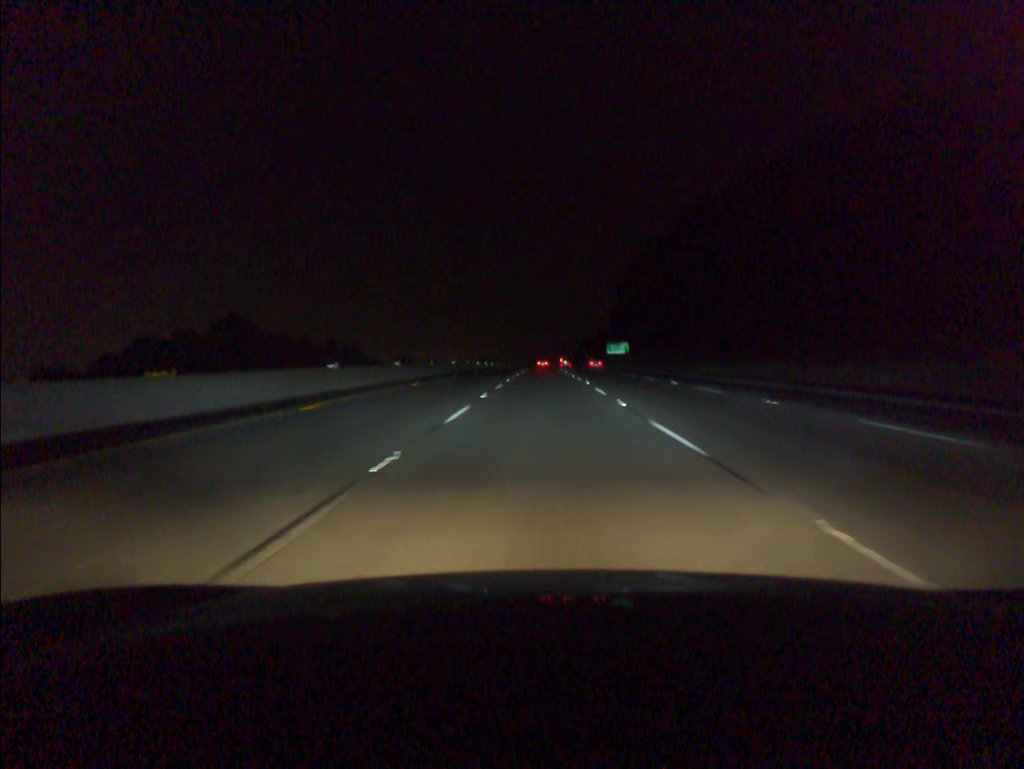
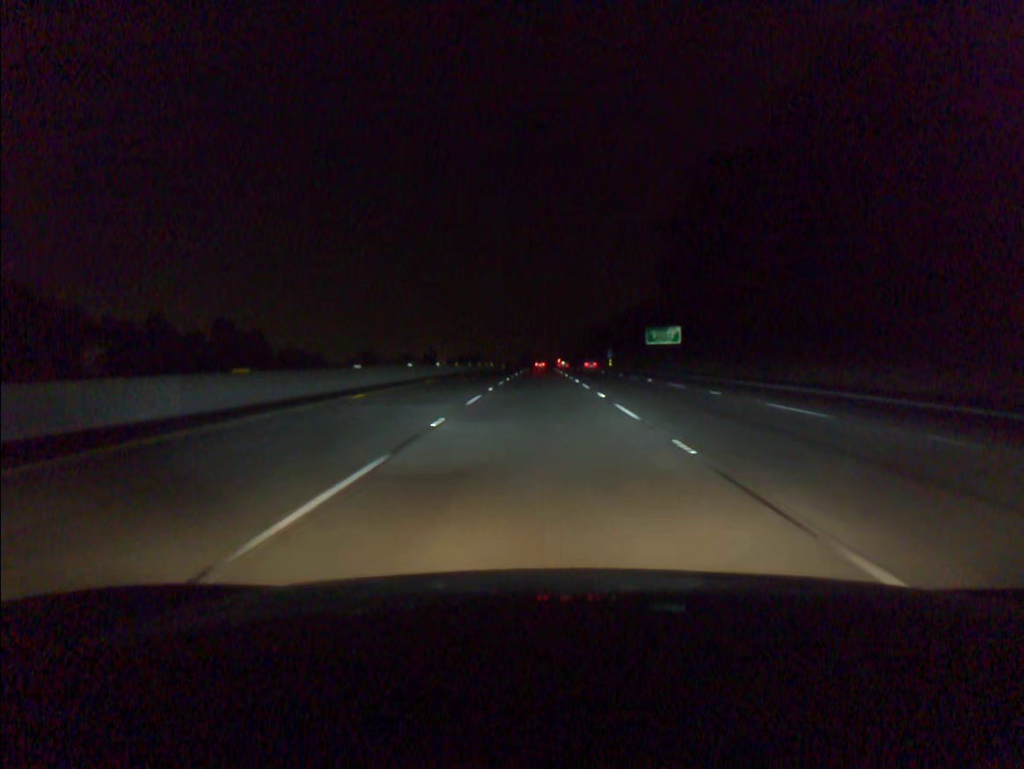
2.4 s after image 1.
(+0.2, +67.9) m; 0°
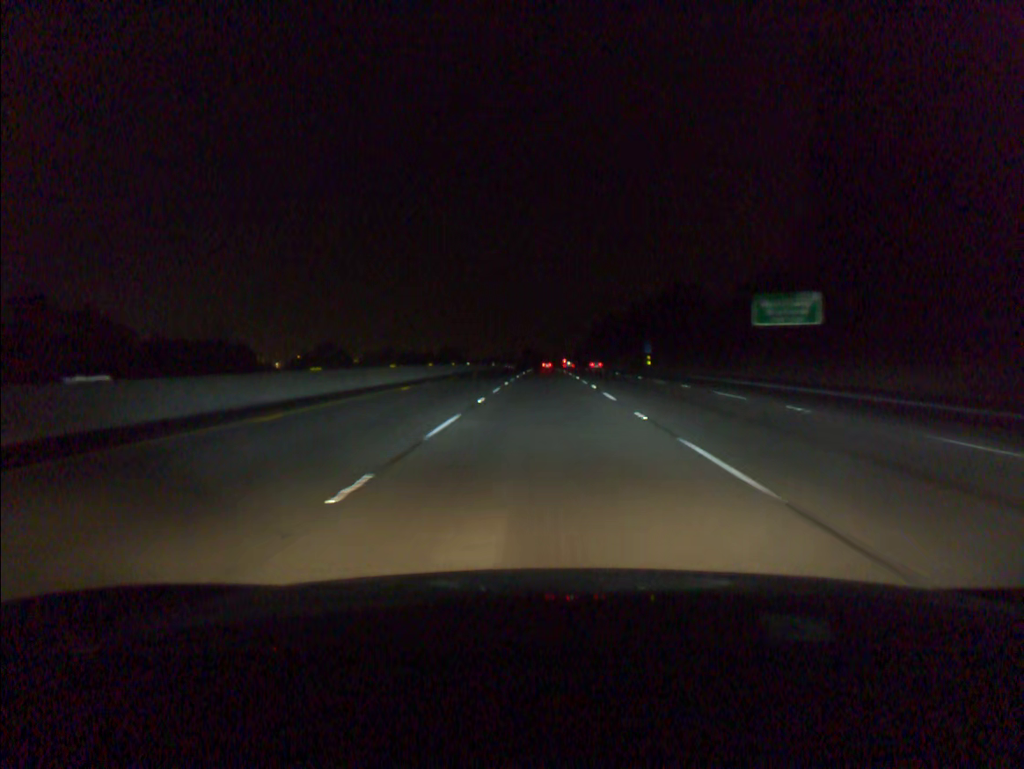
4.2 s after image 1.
(-0.1, +51.9) m; 0°
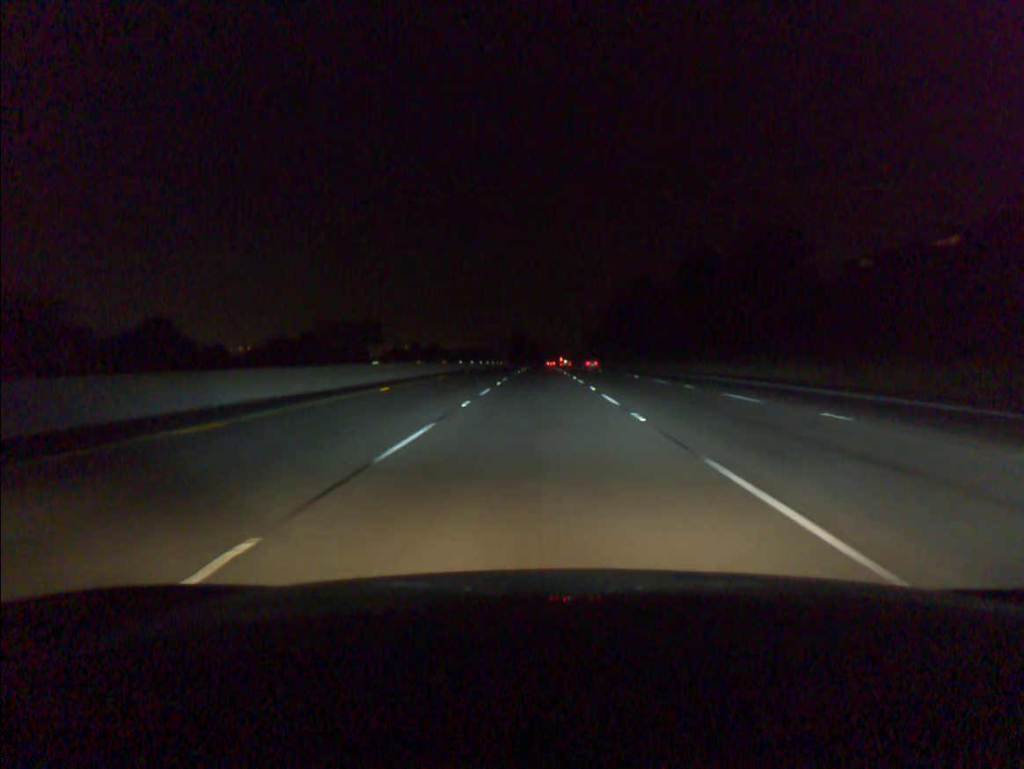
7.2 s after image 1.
(+0.4, +90.4) m; 0°
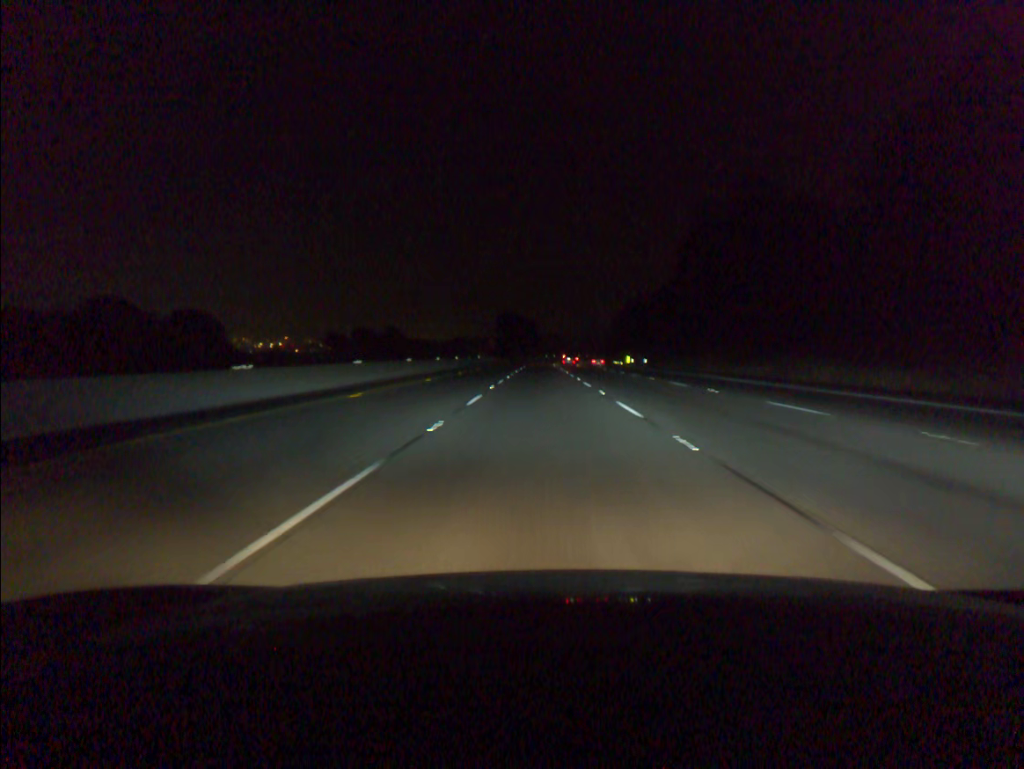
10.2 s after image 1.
(-0.2, +92.1) m; 0°
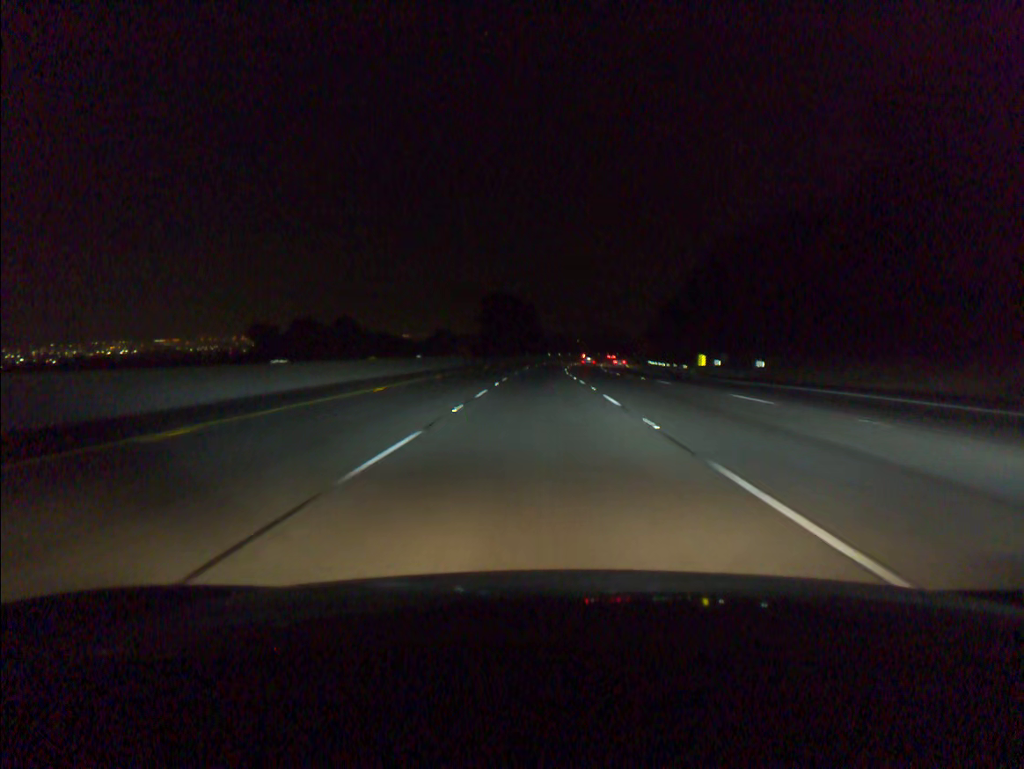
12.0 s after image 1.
(0.0, +55.1) m; 0°
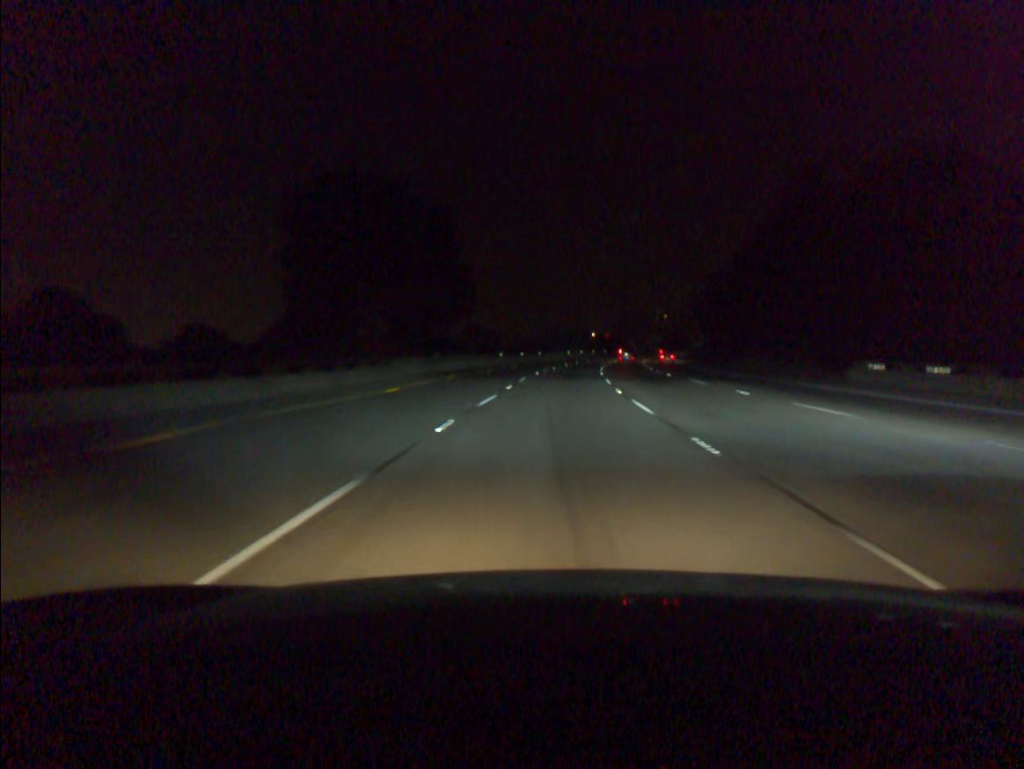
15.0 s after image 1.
(+1.3, +92.1) m; +3°
